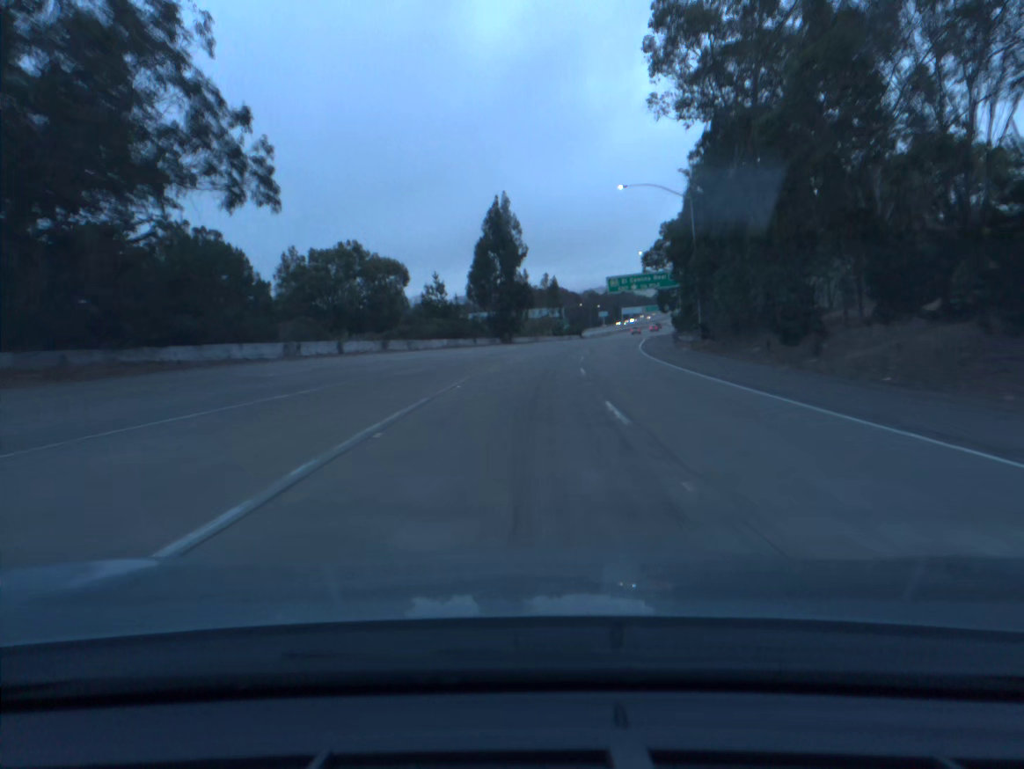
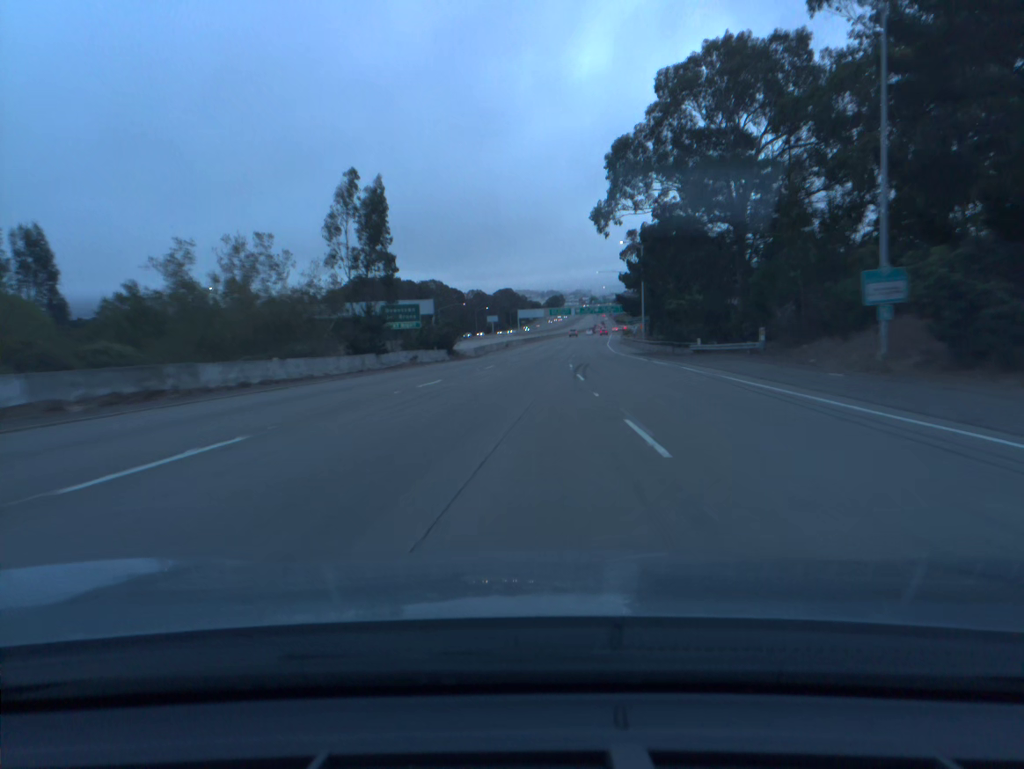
(+7.2, +90.2) m; +8°
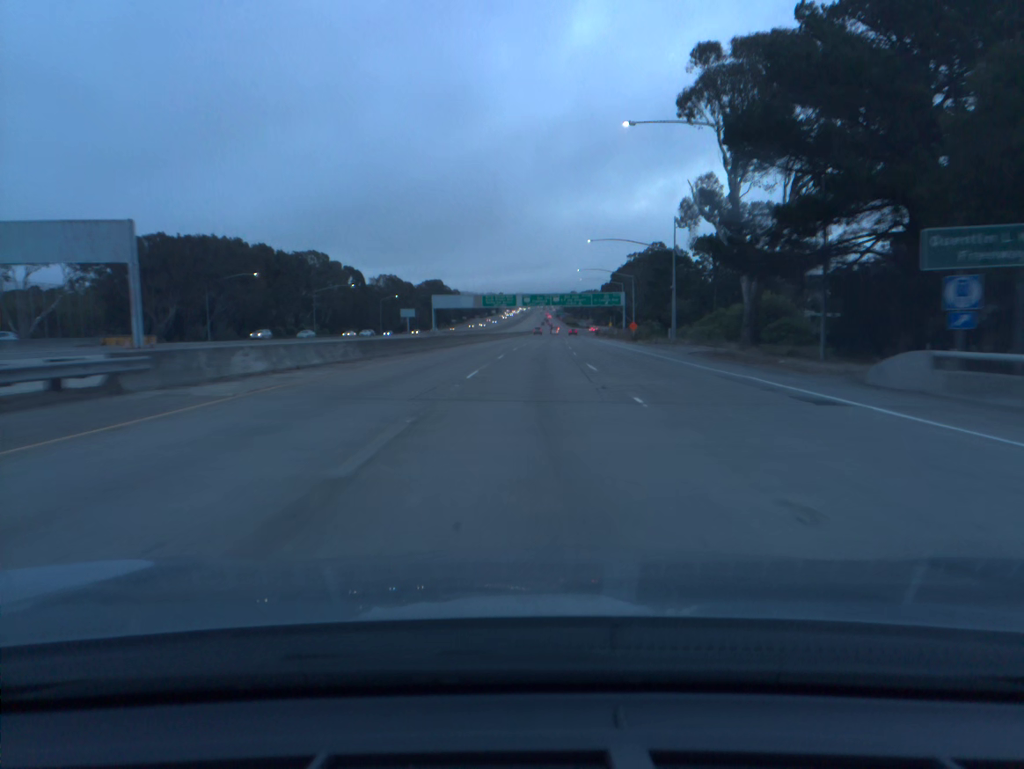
(+3.8, +96.1) m; +4°
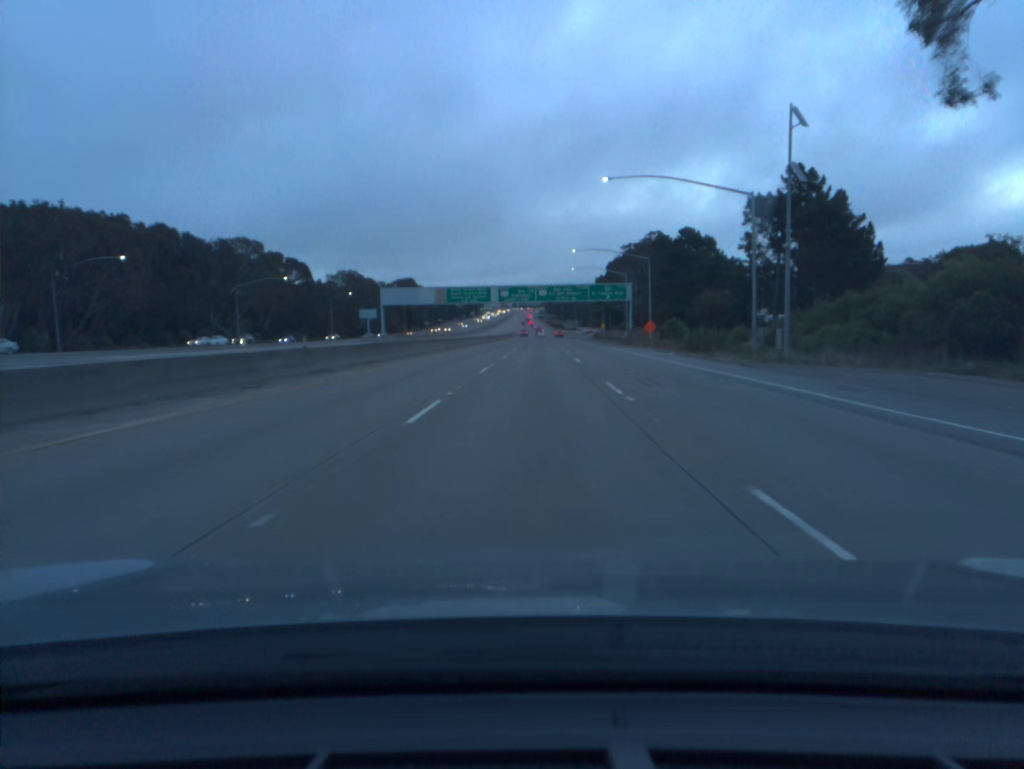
(+0.5, +39.2) m; +1°
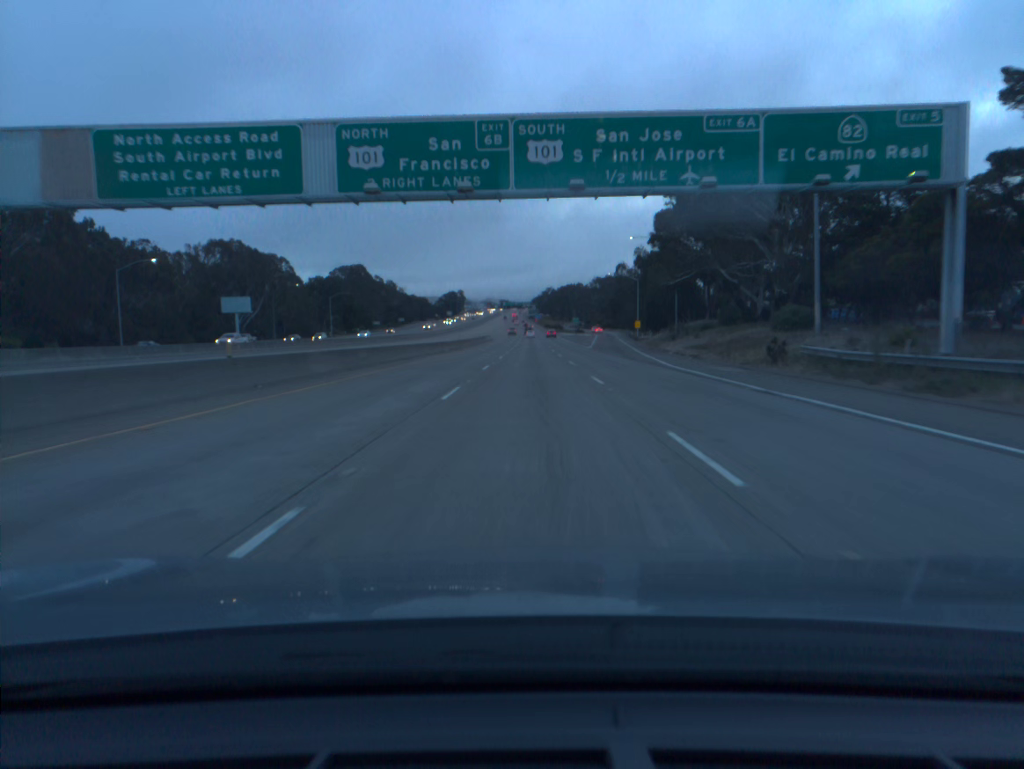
(+1.1, +100.0) m; +1°
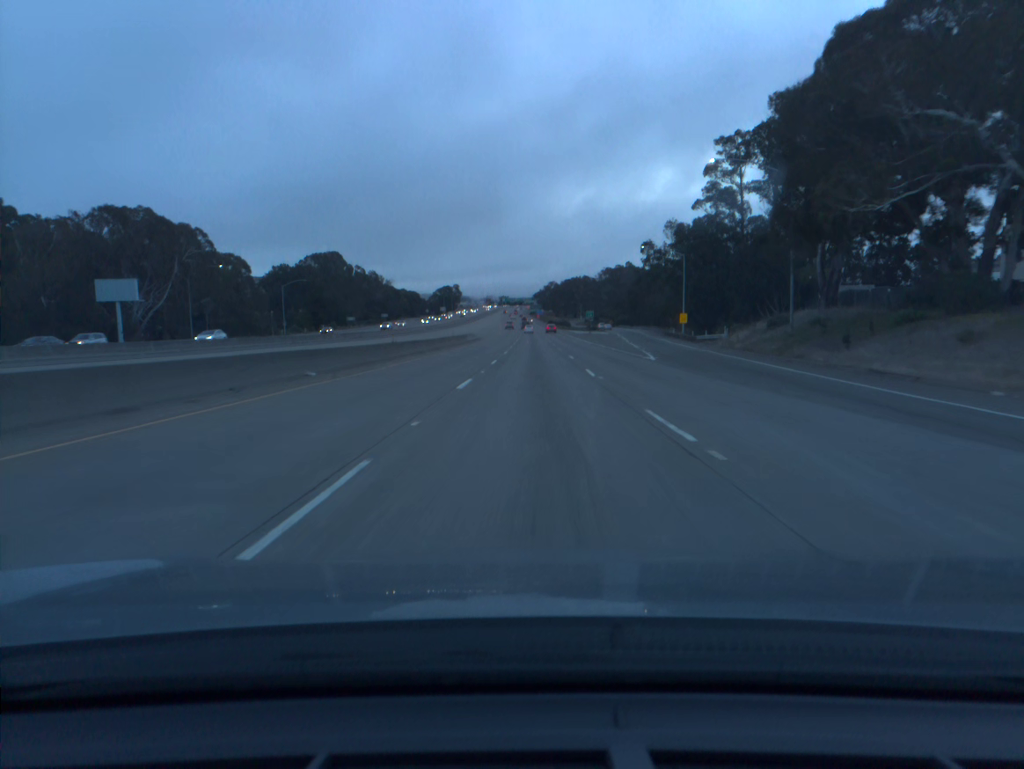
(-0.1, +41.2) m; 0°
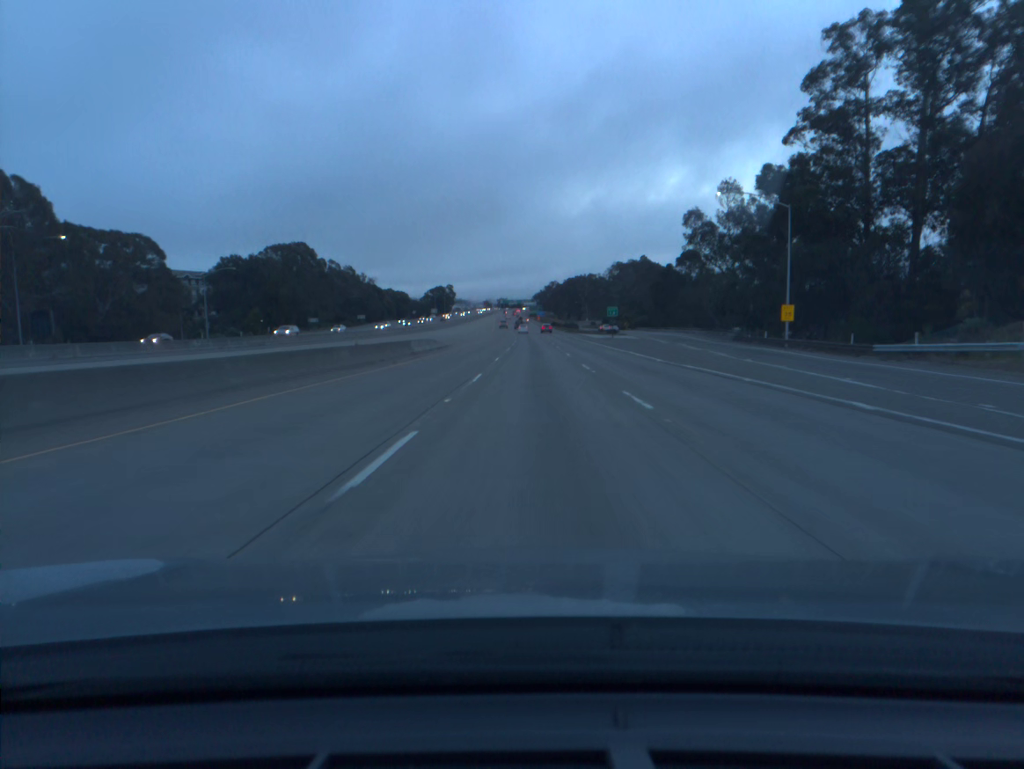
(0.0, +41.6) m; 0°
